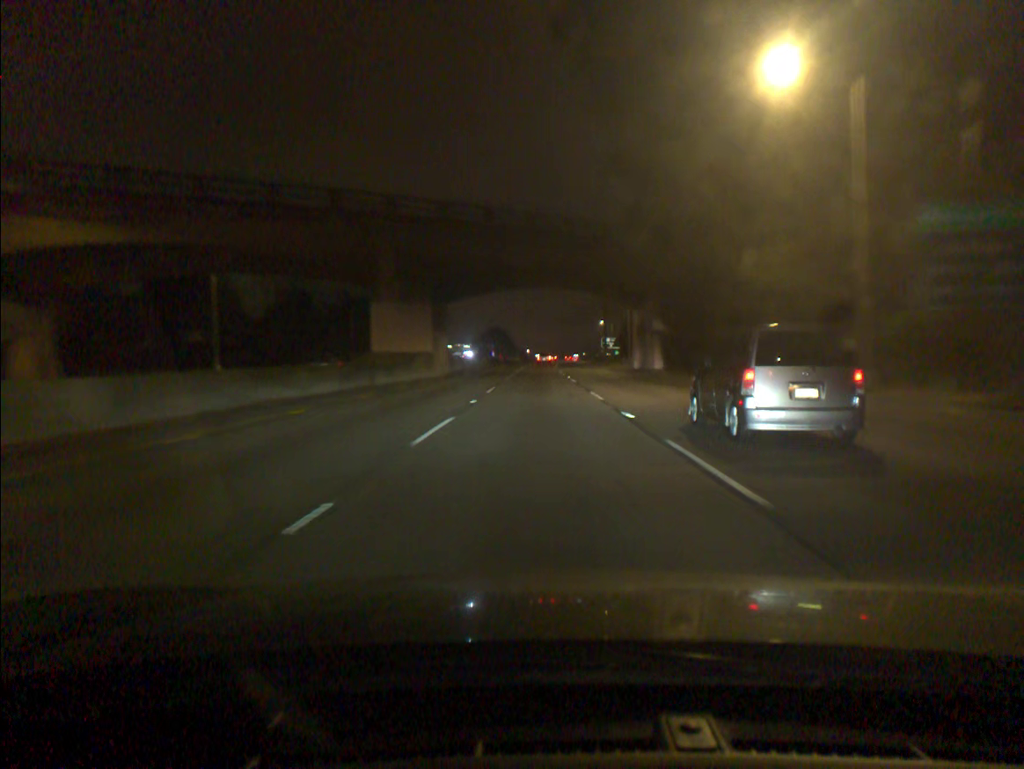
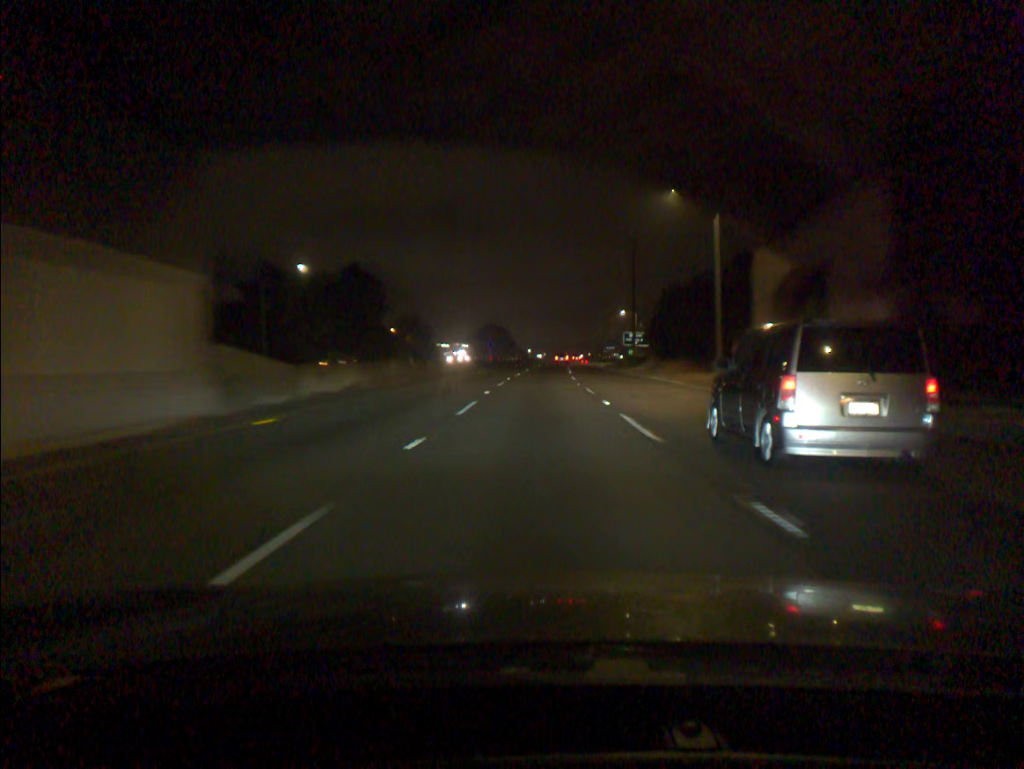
(-0.1, +38.9) m; 0°
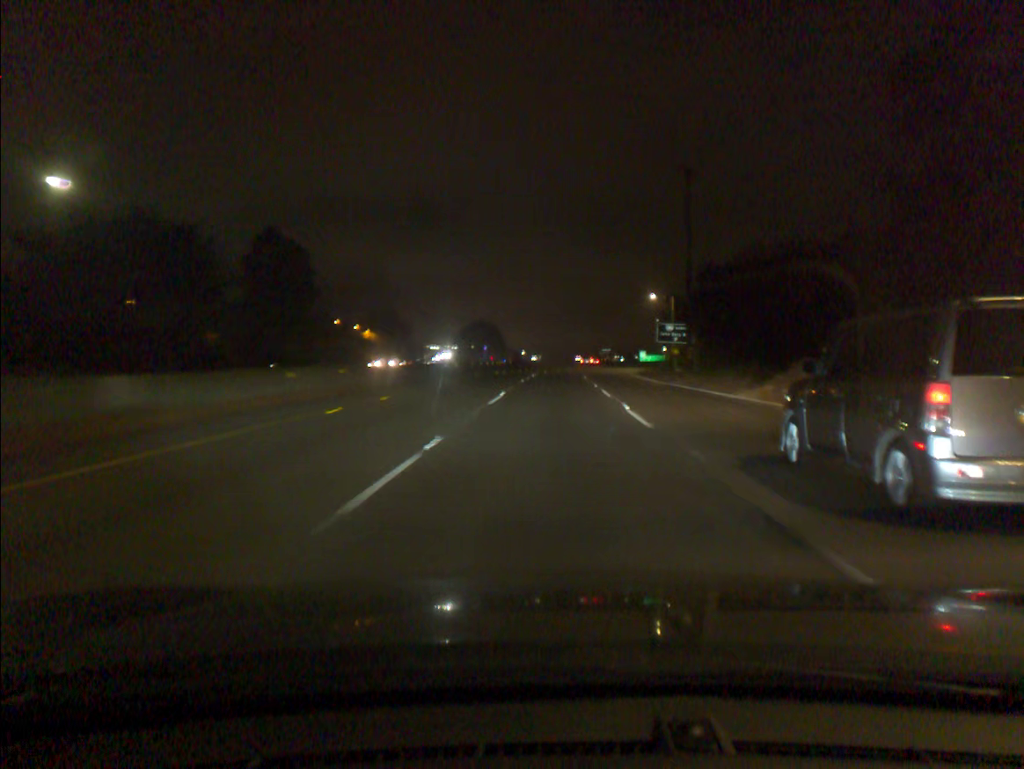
(+0.1, +39.3) m; 0°
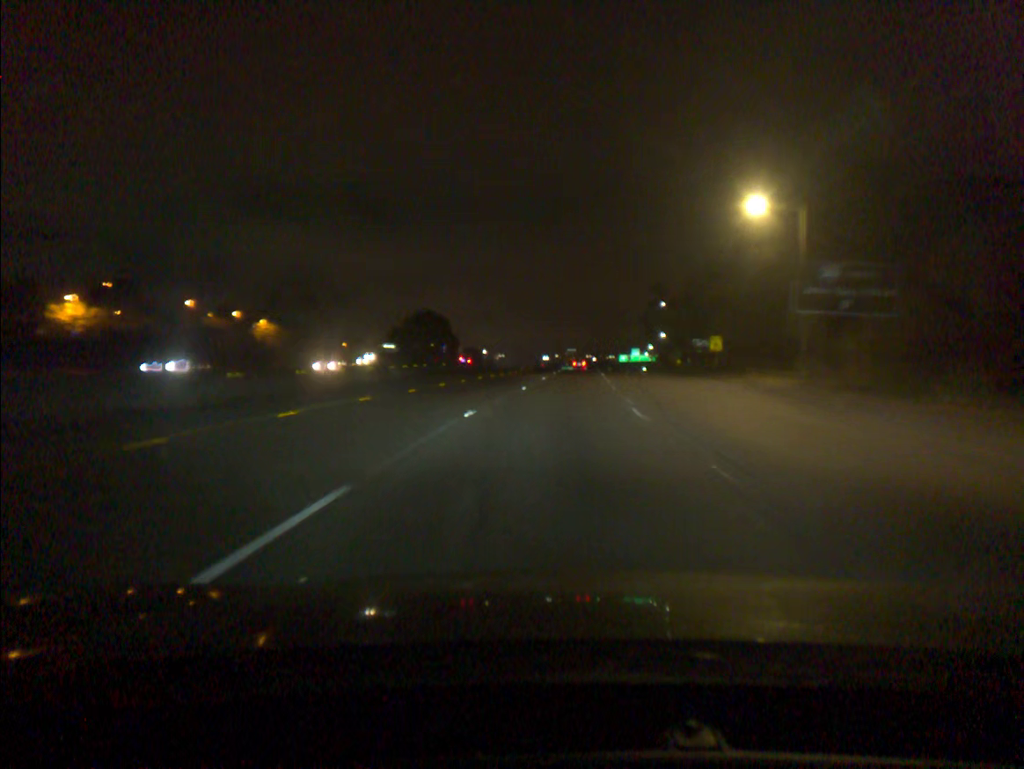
(+1.3, +54.6) m; +3°
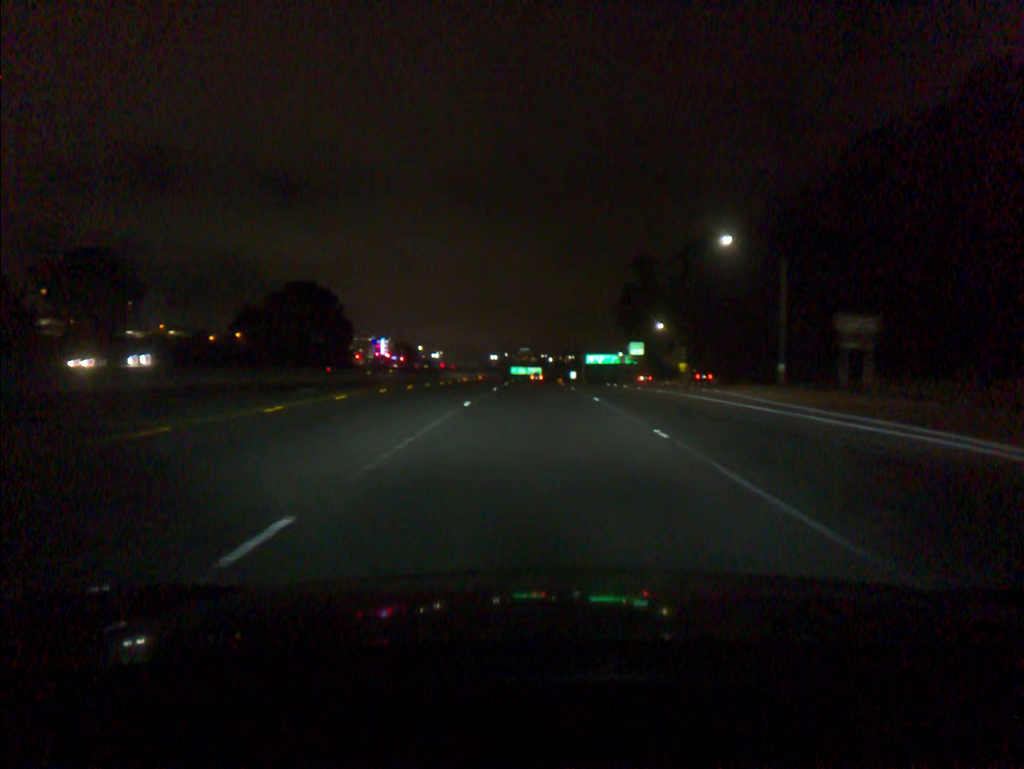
(+3.4, +71.9) m; +3°
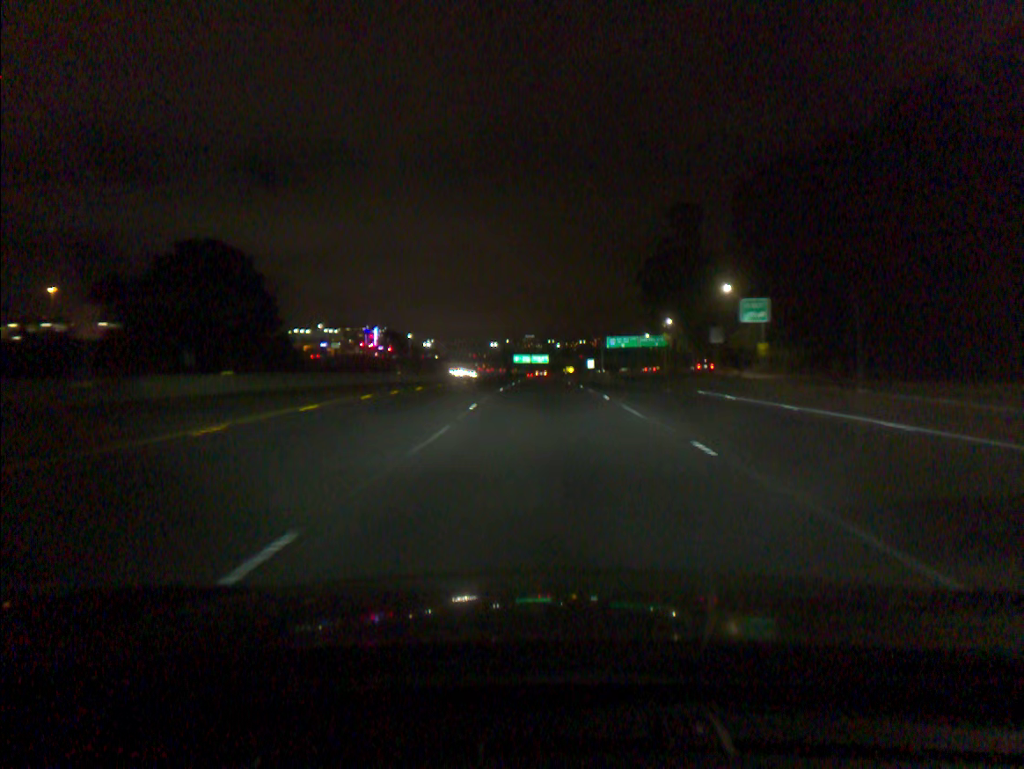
(-0.4, +45.1) m; 0°
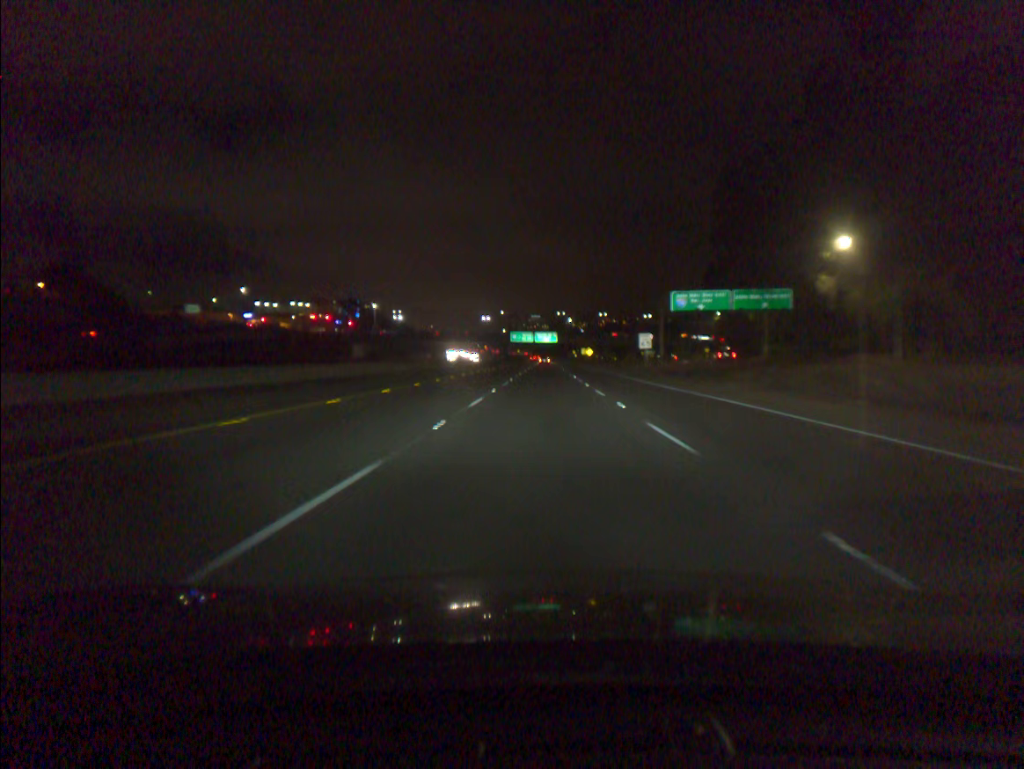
(+0.1, +79.2) m; -1°
